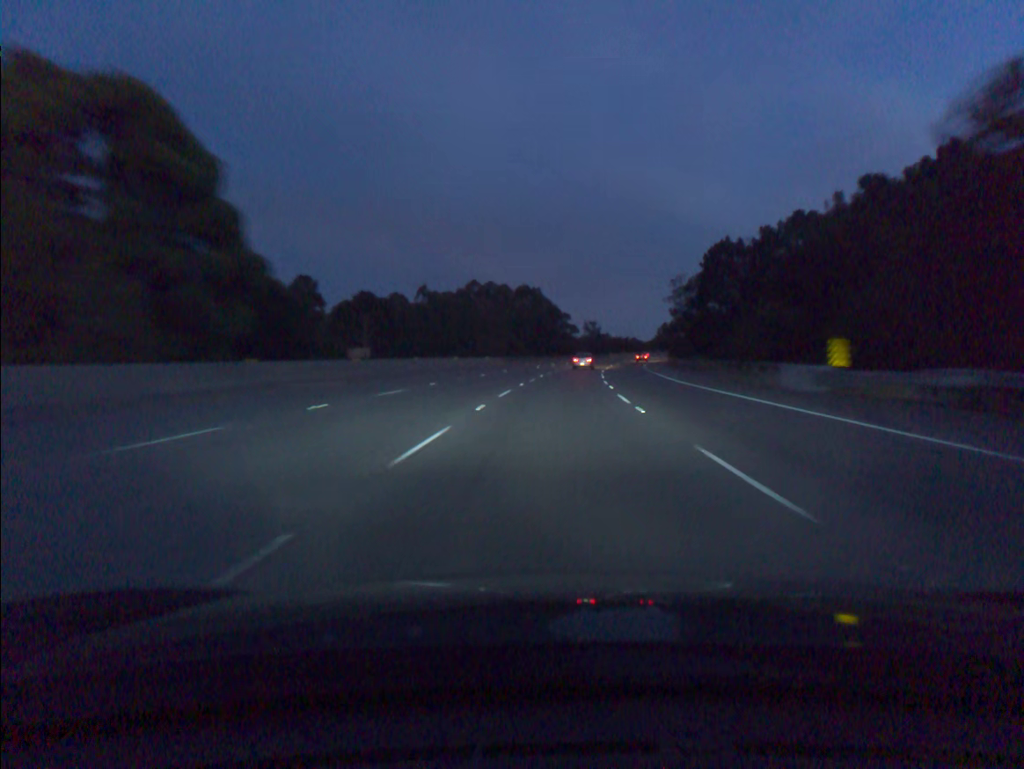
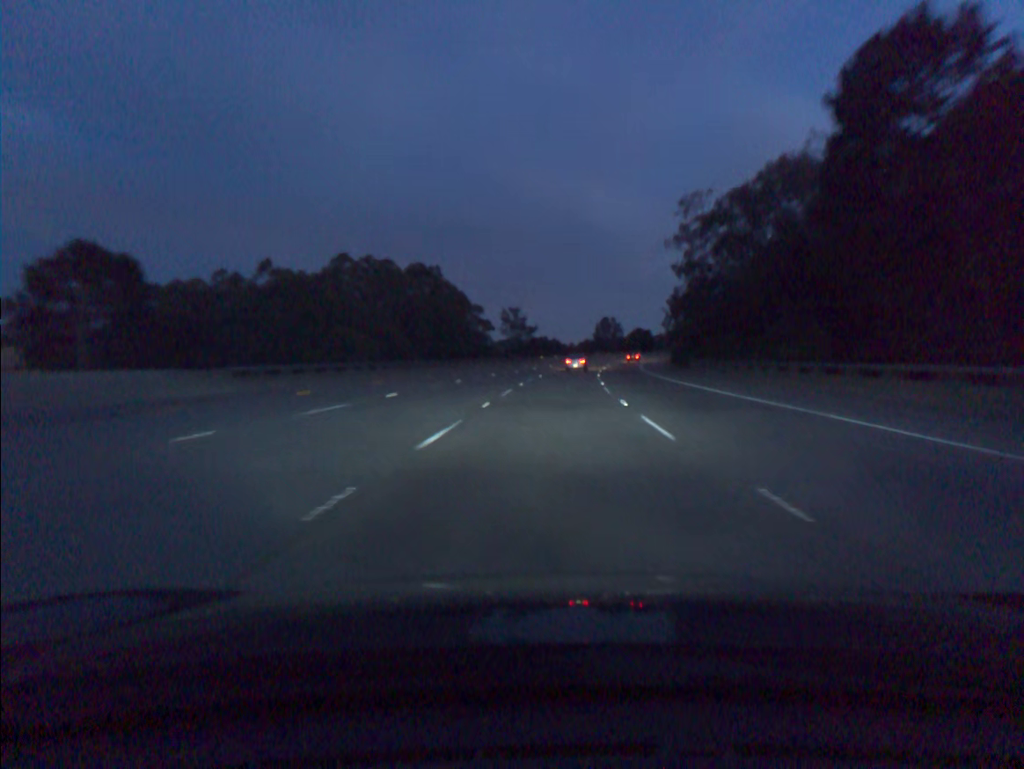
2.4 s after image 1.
(+3.8, +70.6) m; +6°
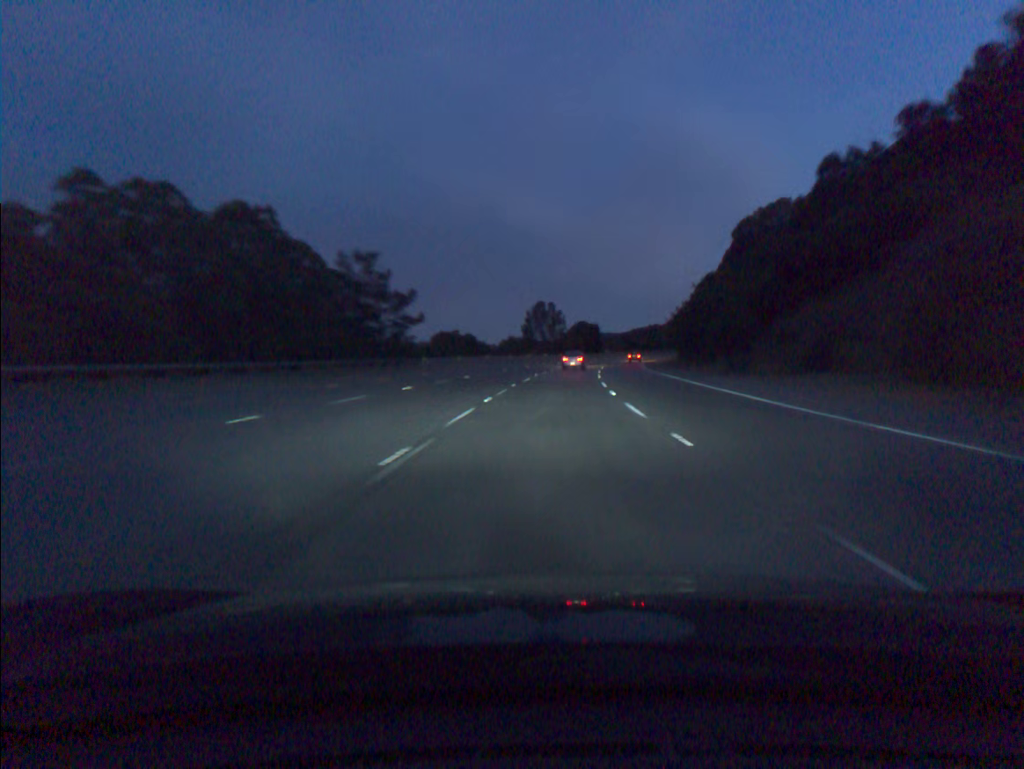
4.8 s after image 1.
(+3.4, +69.7) m; +6°
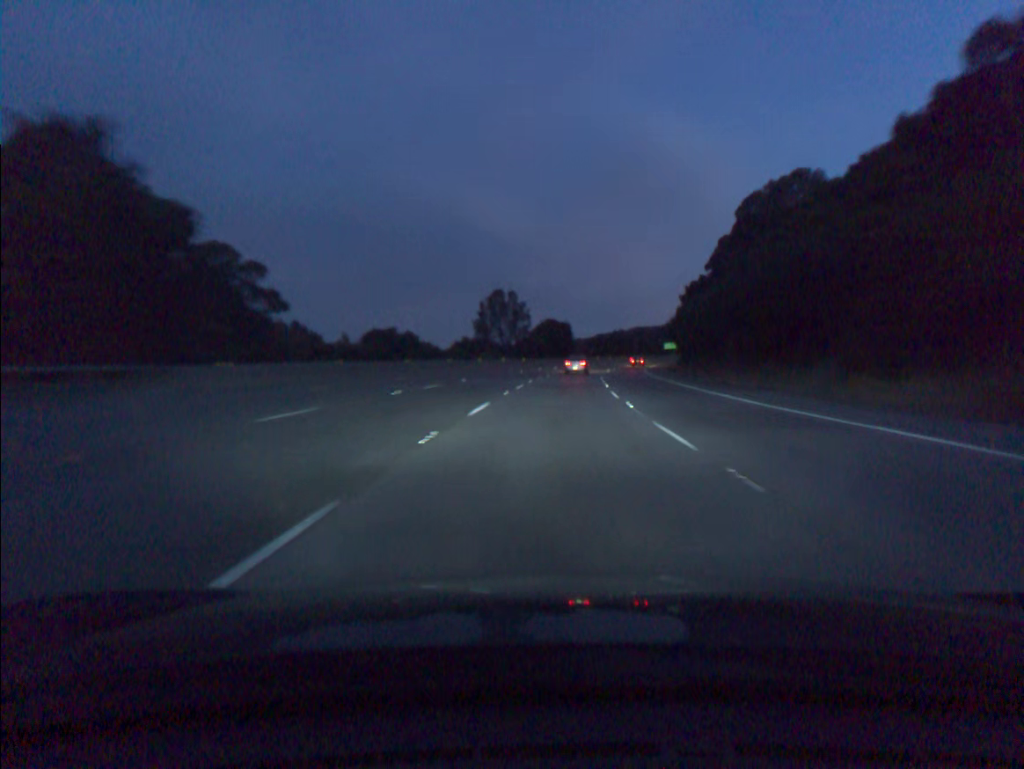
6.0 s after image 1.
(+0.8, +34.6) m; +3°
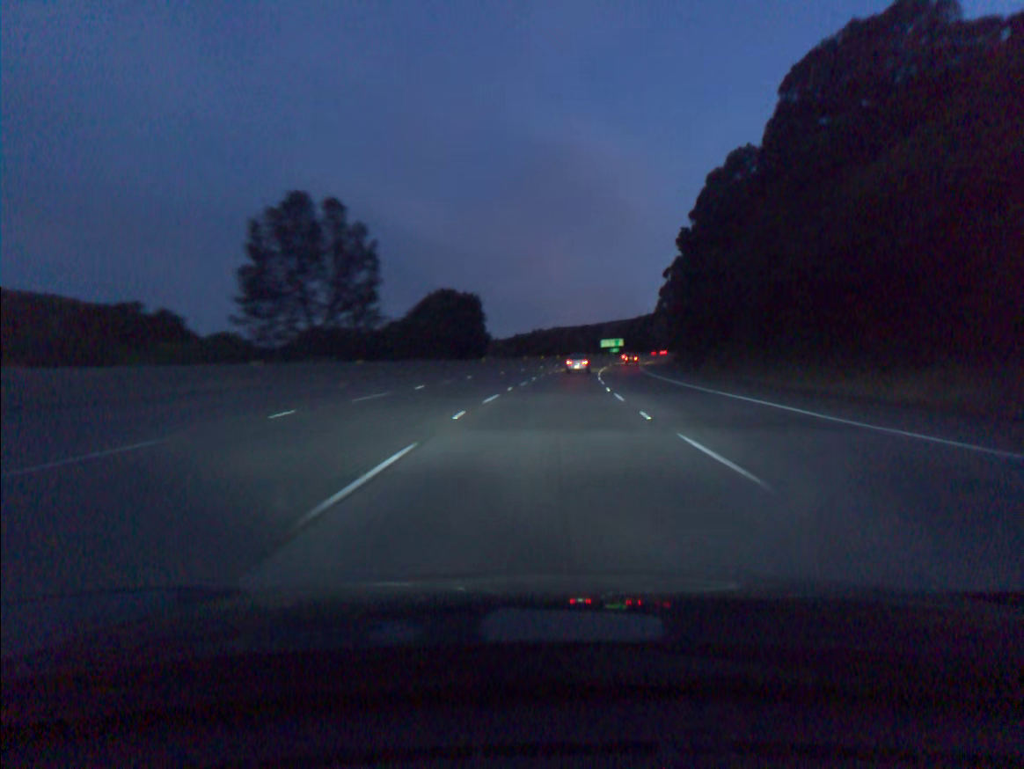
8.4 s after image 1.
(+3.5, +68.4) m; +6°
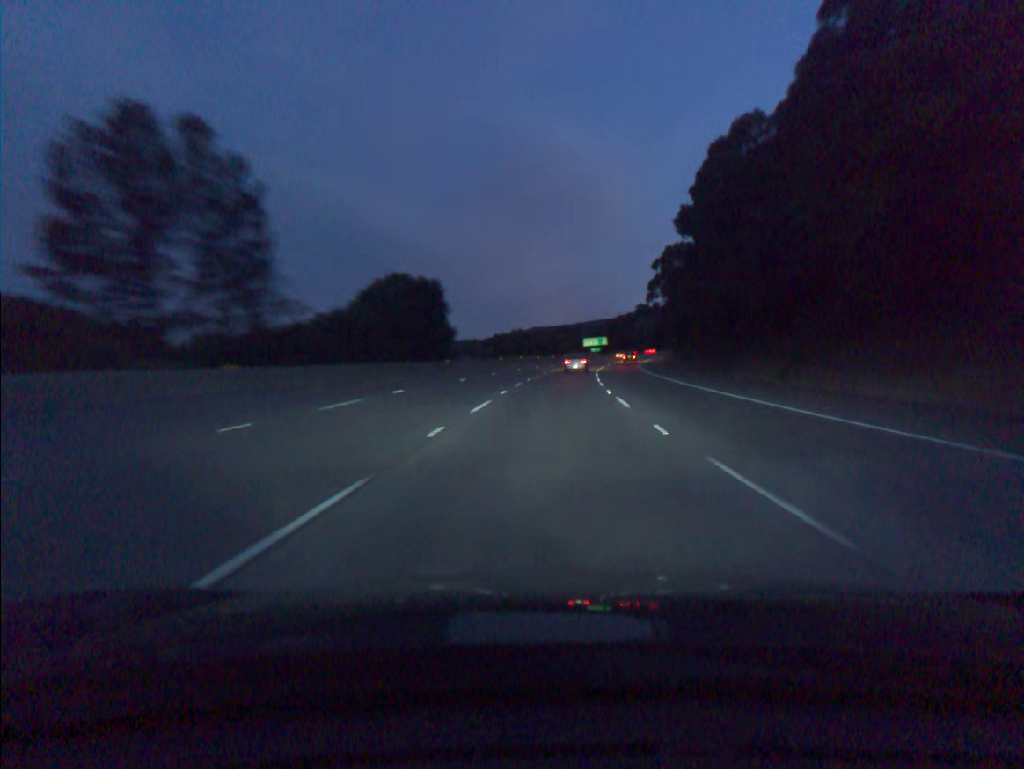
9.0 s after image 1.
(+0.2, +17.0) m; +1°
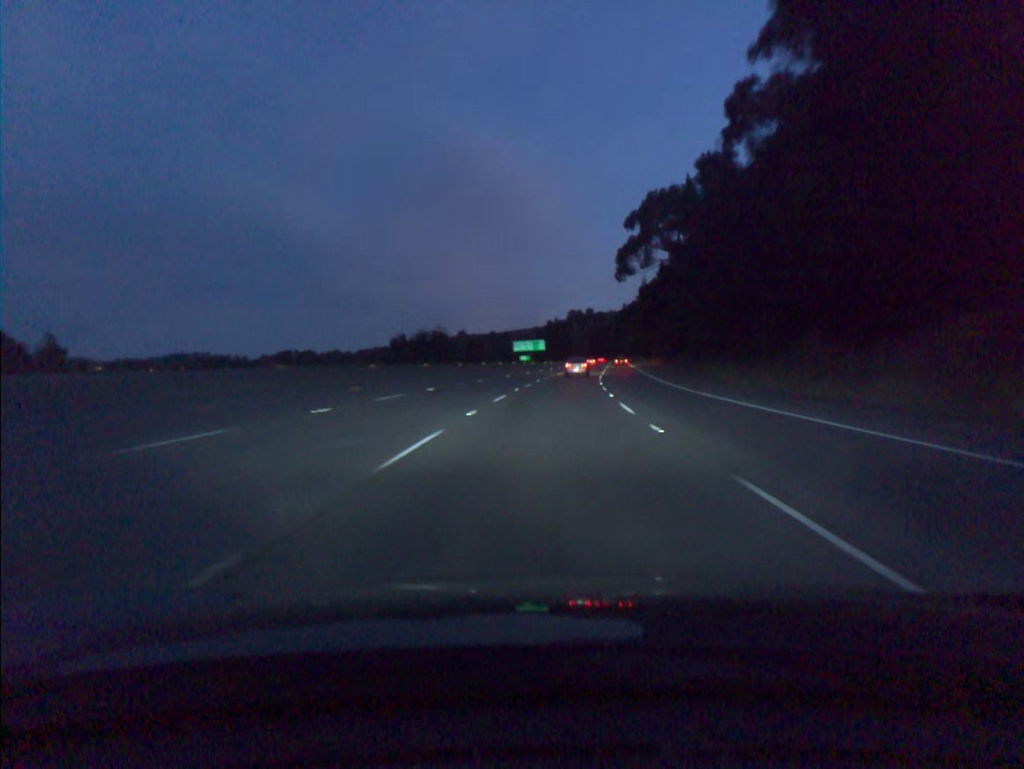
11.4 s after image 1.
(+3.1, +67.2) m; +5°
